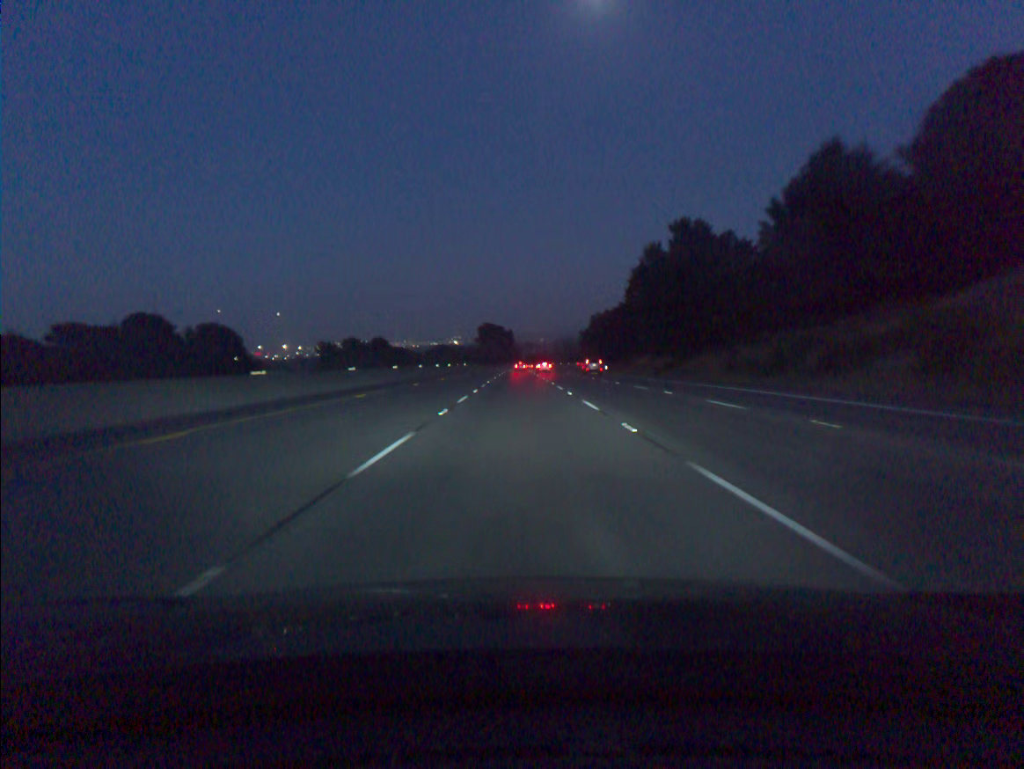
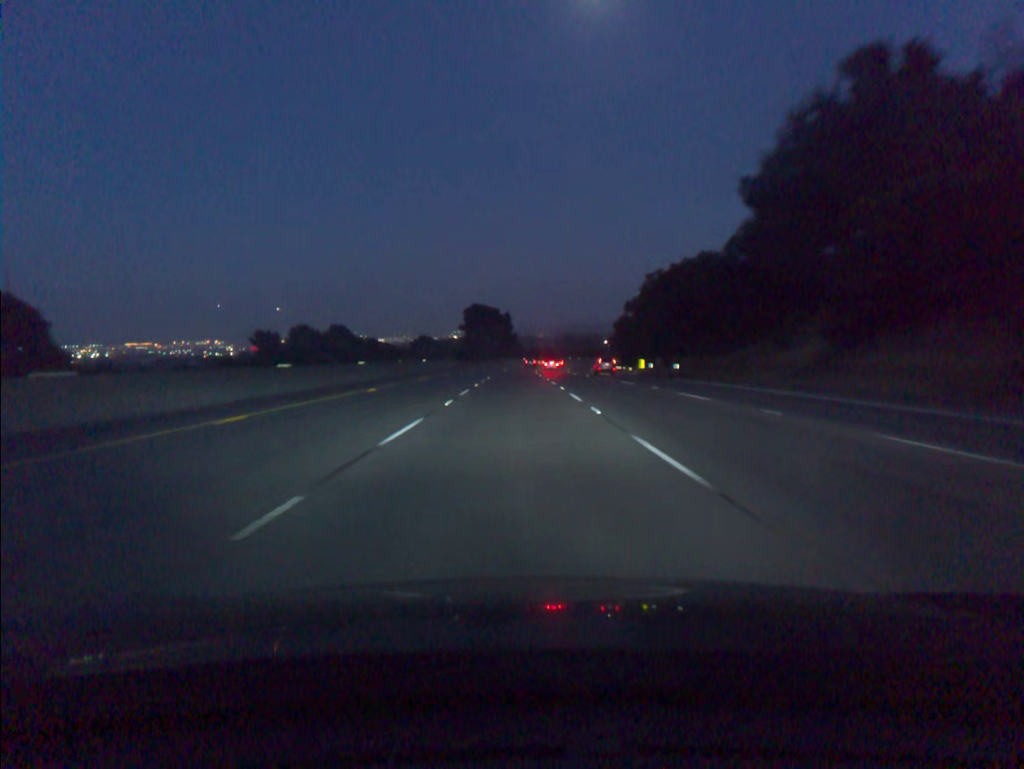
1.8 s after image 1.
(+0.1, +55.4) m; 0°
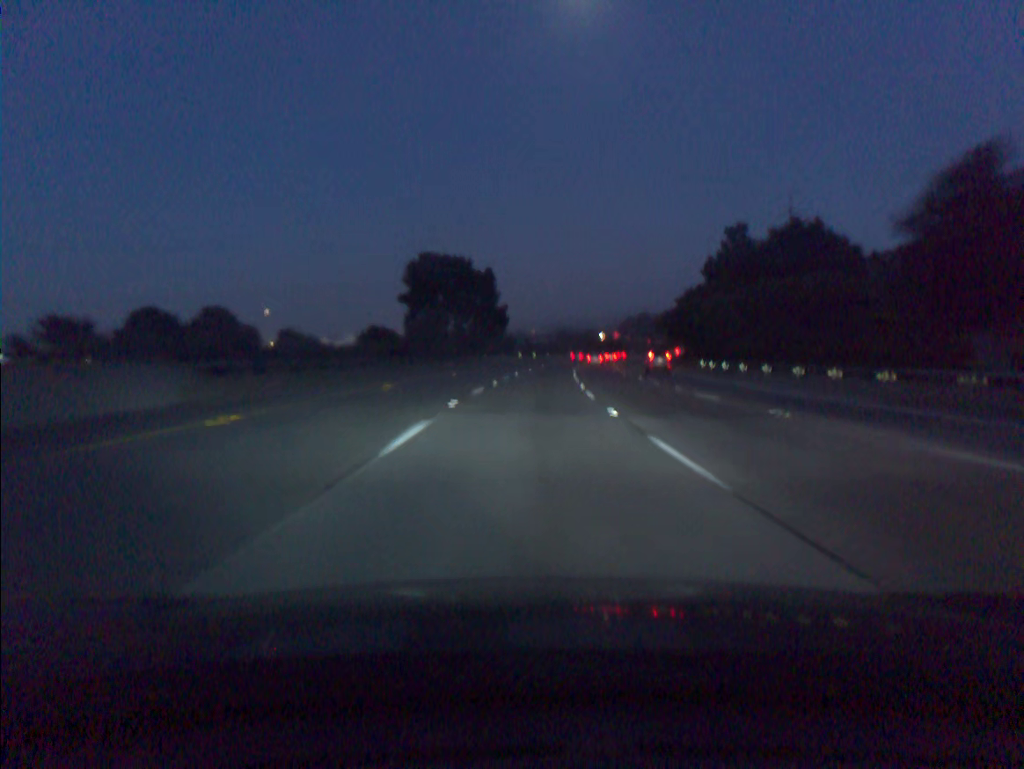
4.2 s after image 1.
(-0.1, +74.2) m; +1°
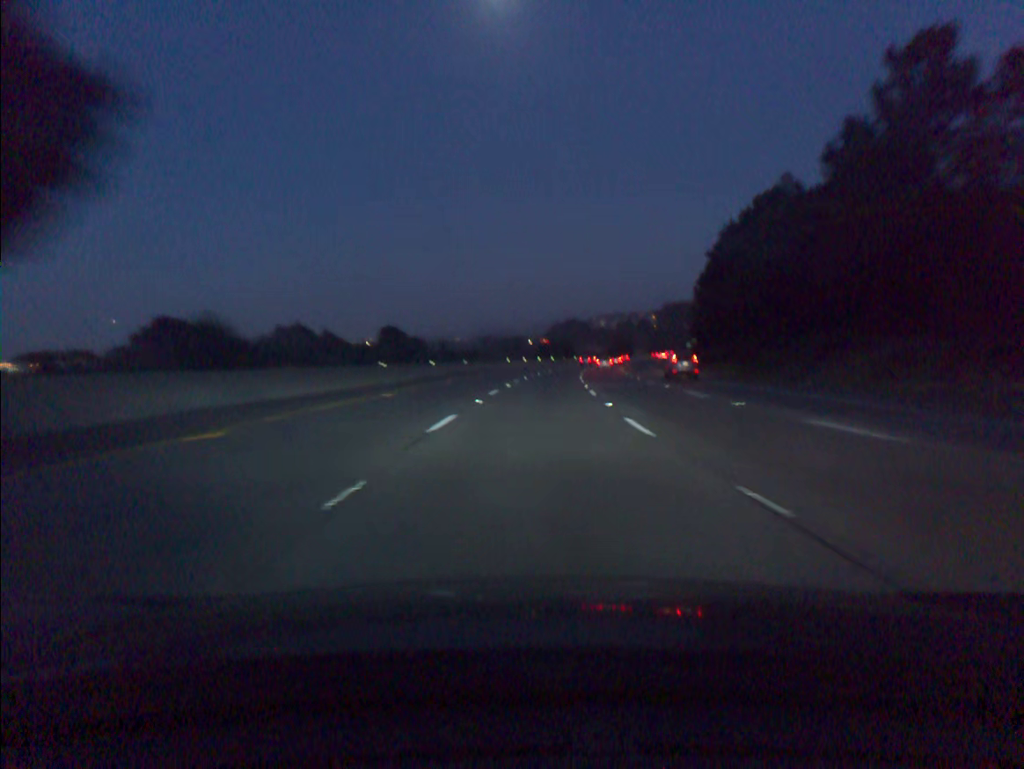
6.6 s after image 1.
(+3.4, +73.9) m; +5°
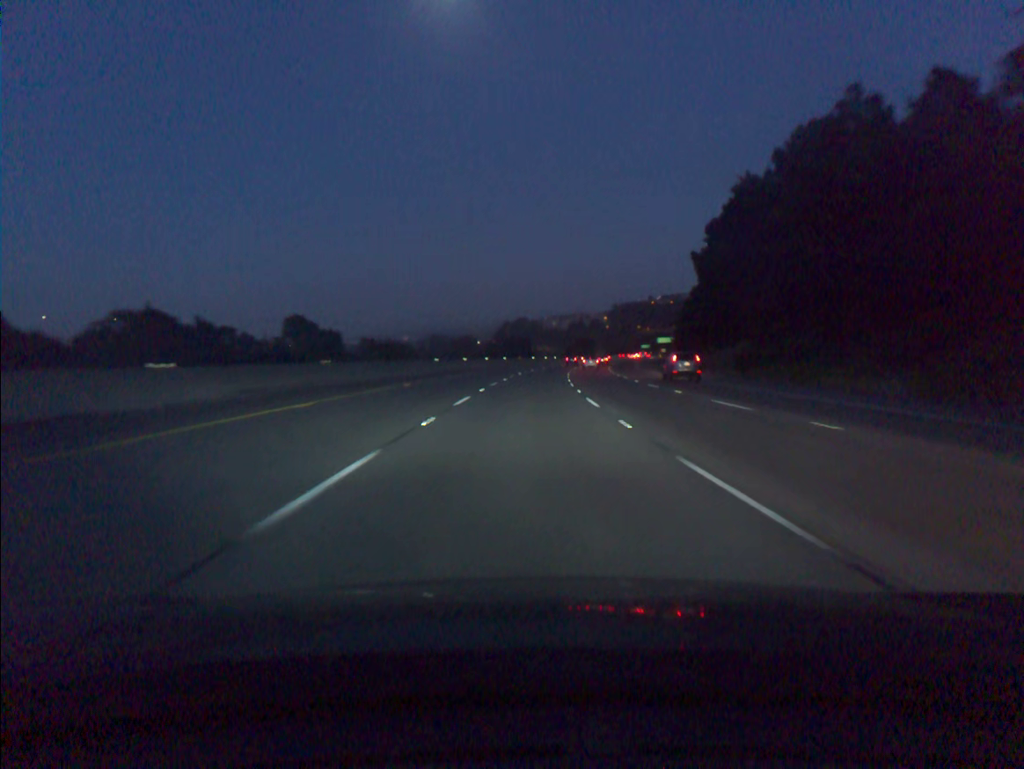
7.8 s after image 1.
(+1.2, +36.8) m; +4°
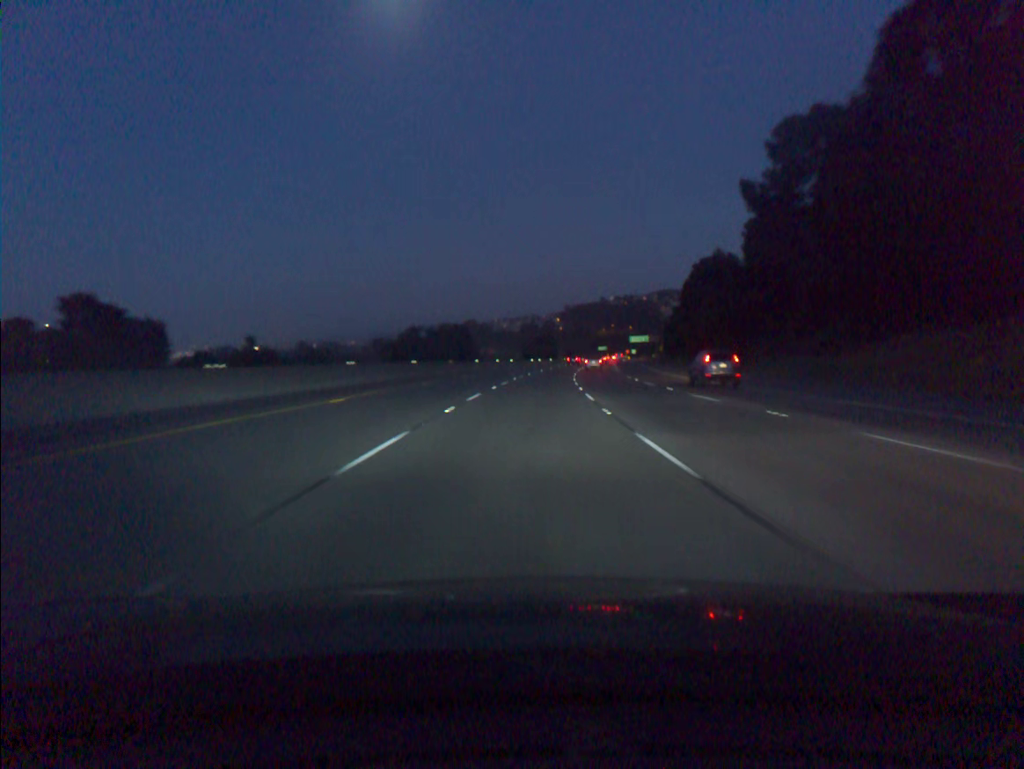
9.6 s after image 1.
(+1.8, +55.4) m; +4°
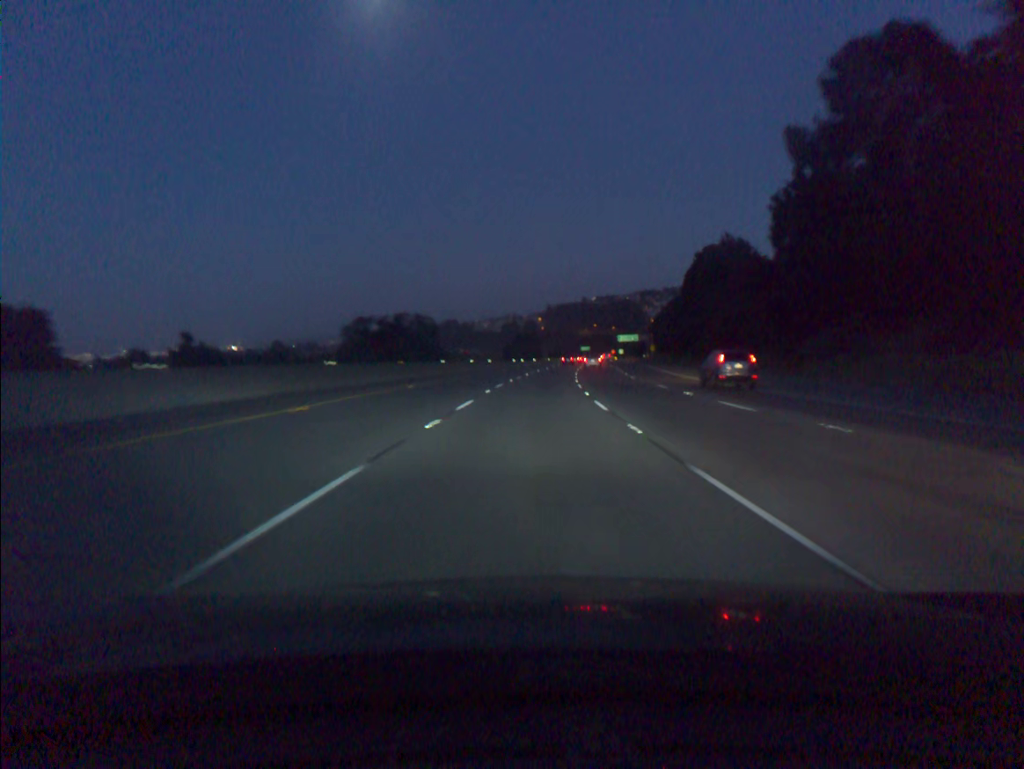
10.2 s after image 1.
(+0.2, +18.5) m; +1°
